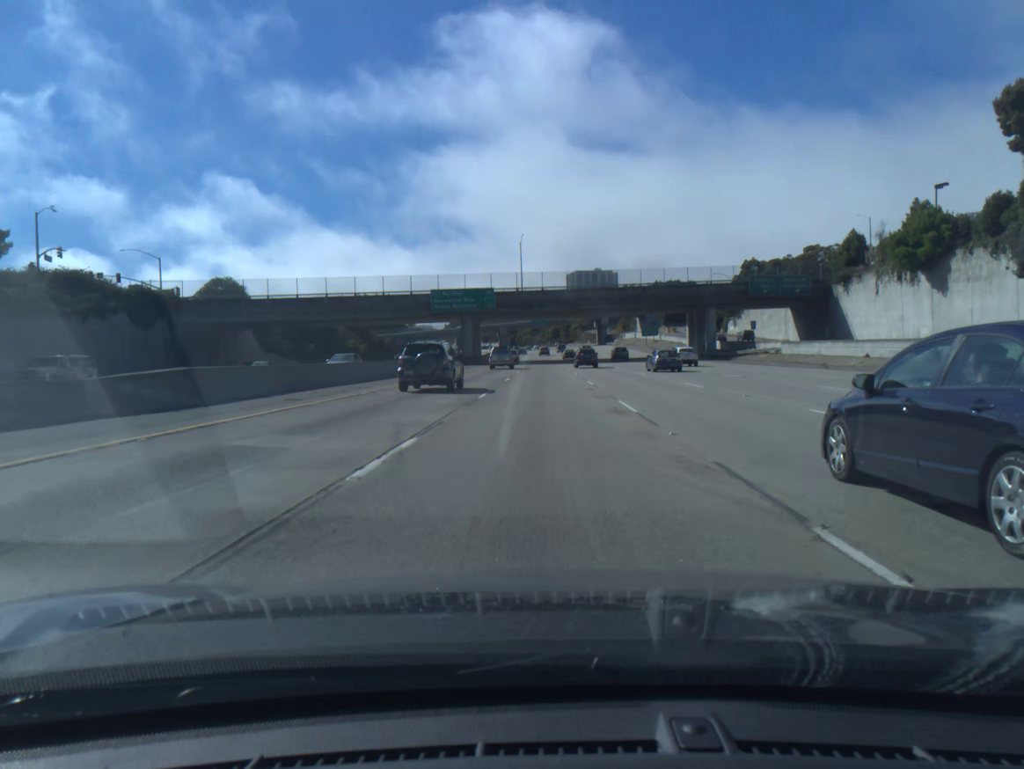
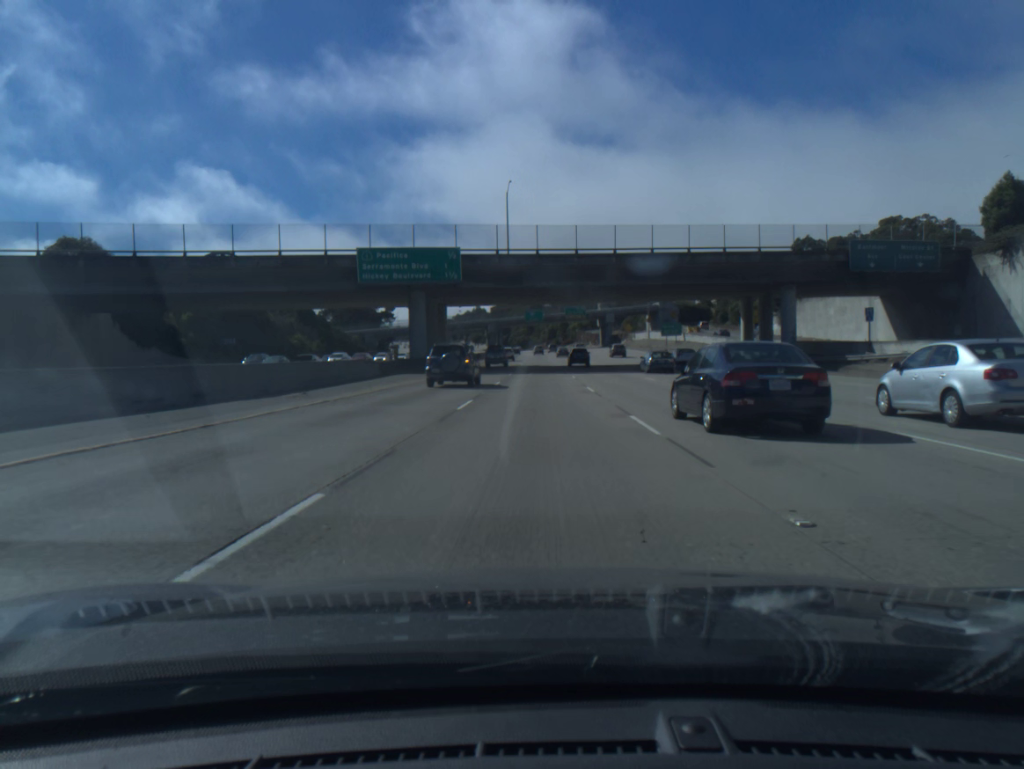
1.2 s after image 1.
(+0.2, +33.6) m; +1°
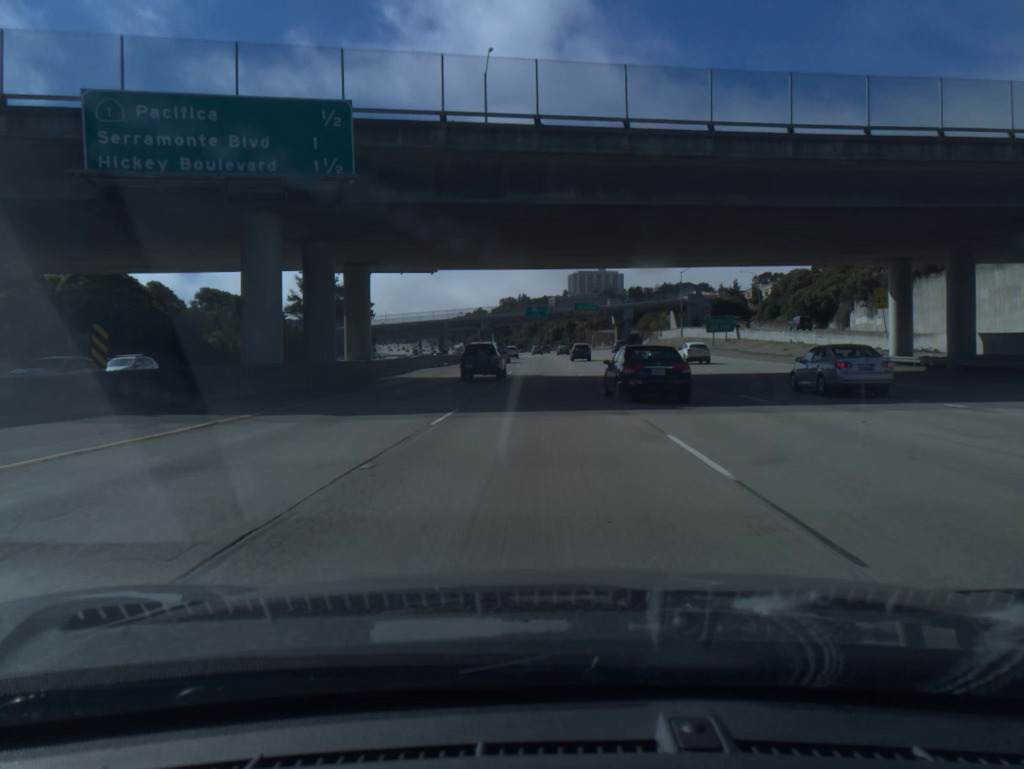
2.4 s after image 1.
(0.0, +33.5) m; 0°
